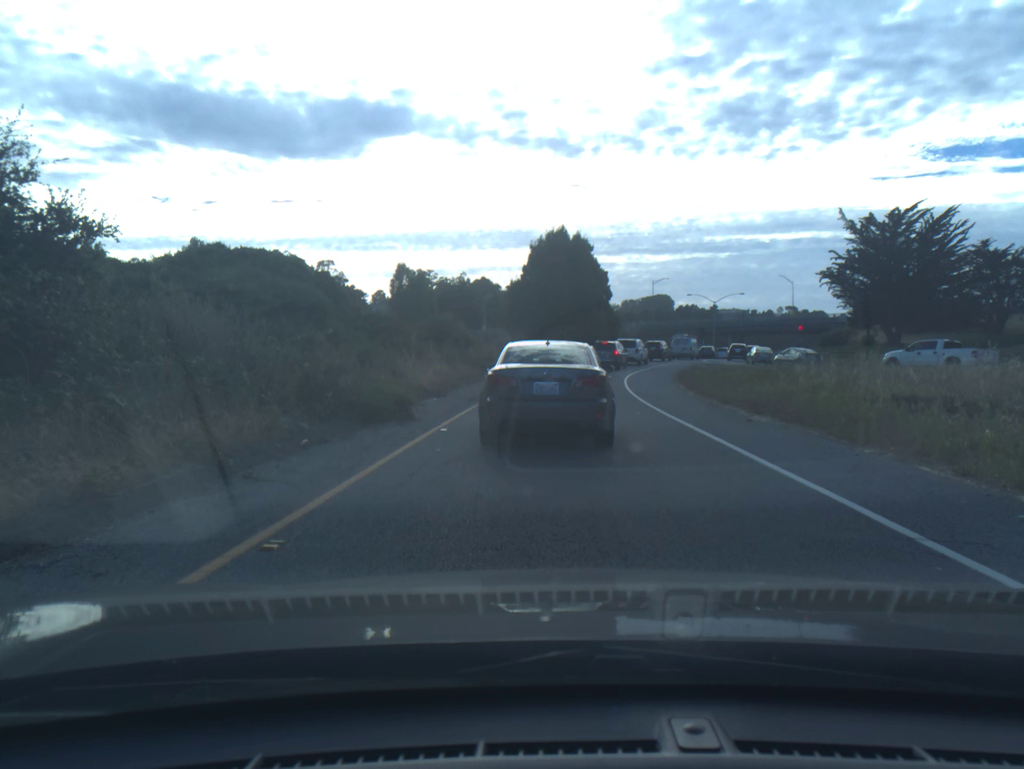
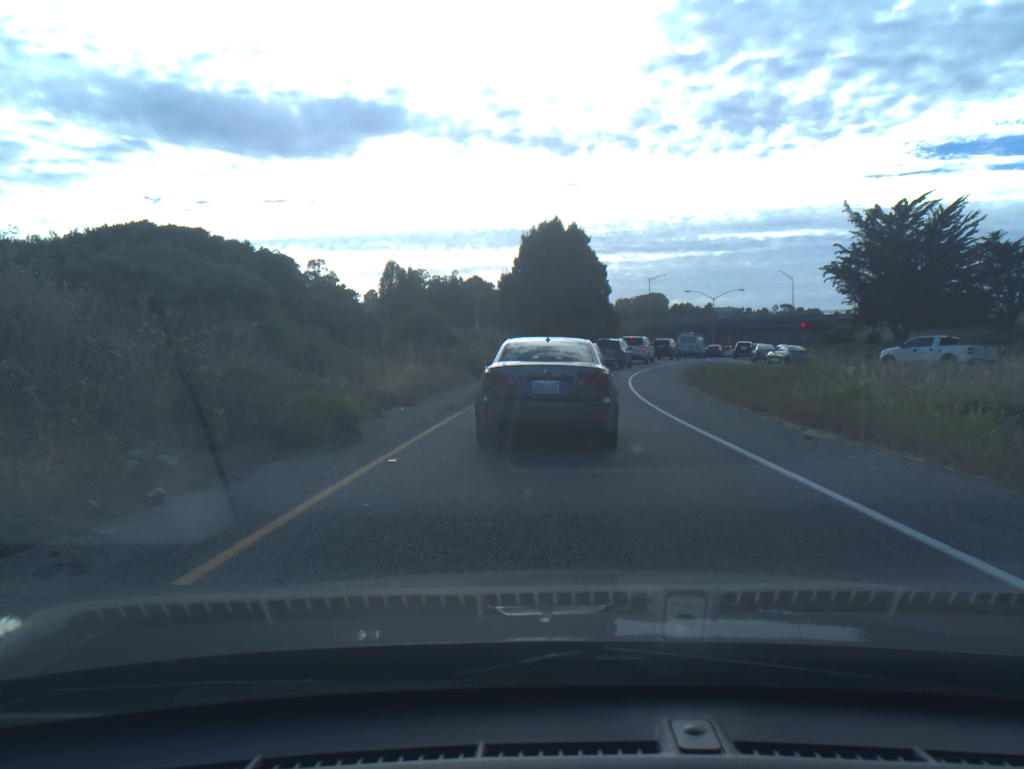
(0.0, +3.7) m; 0°
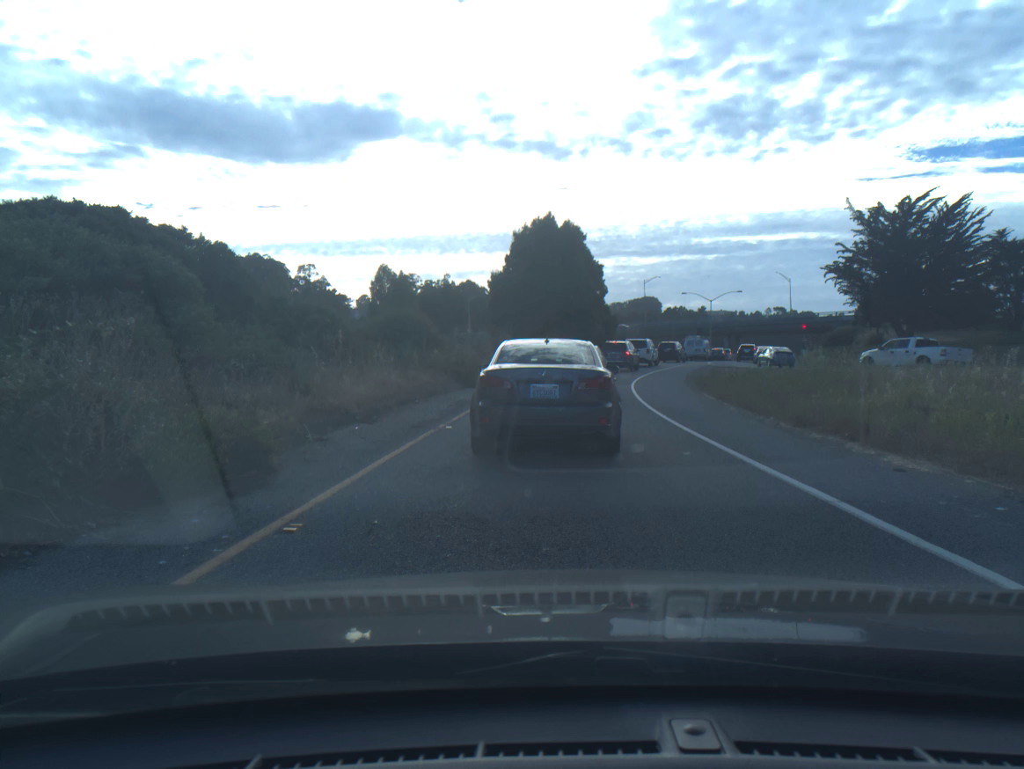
(0.0, +3.3) m; +1°
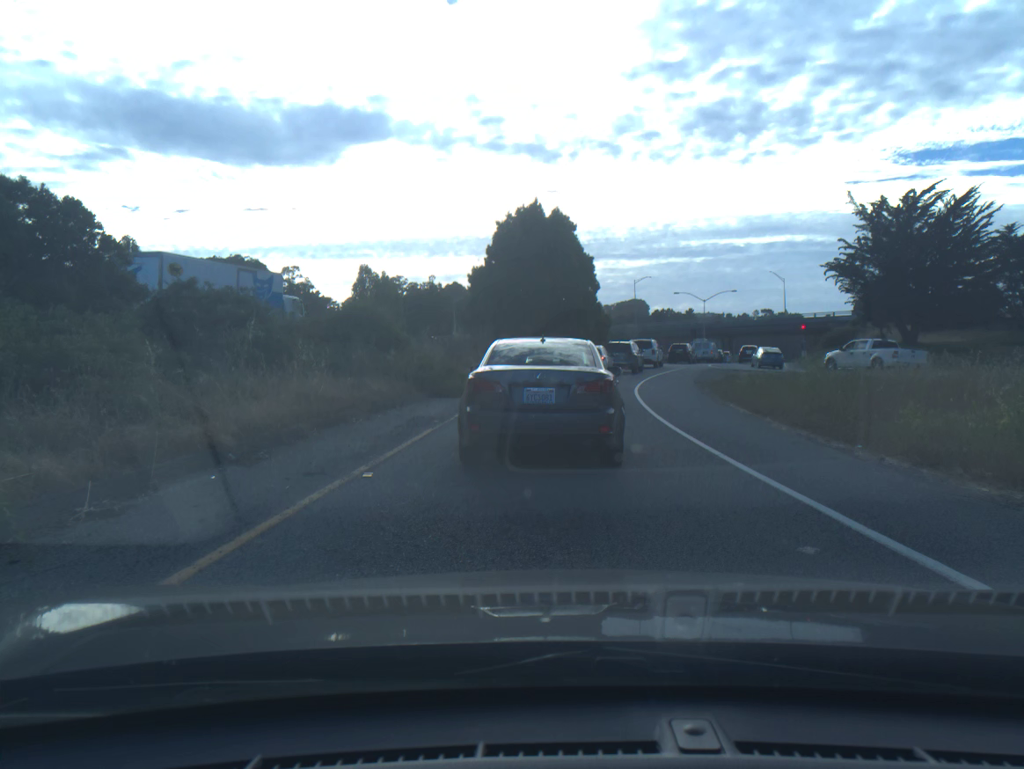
(+0.1, +5.0) m; +1°
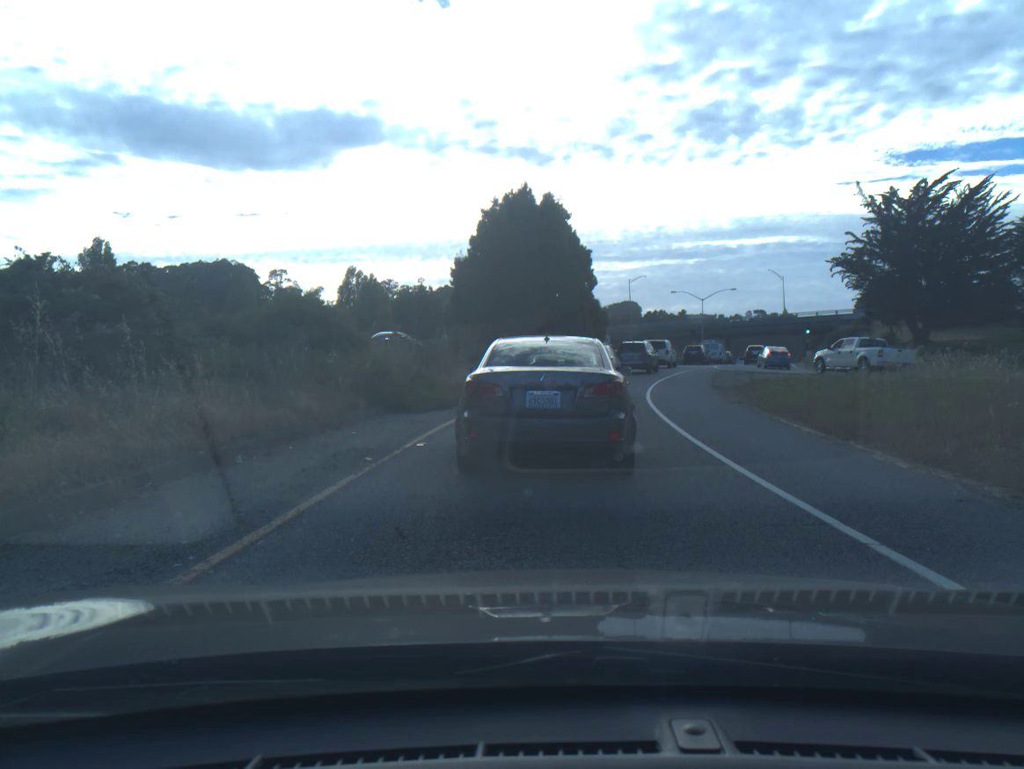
(0.0, +4.7) m; +1°
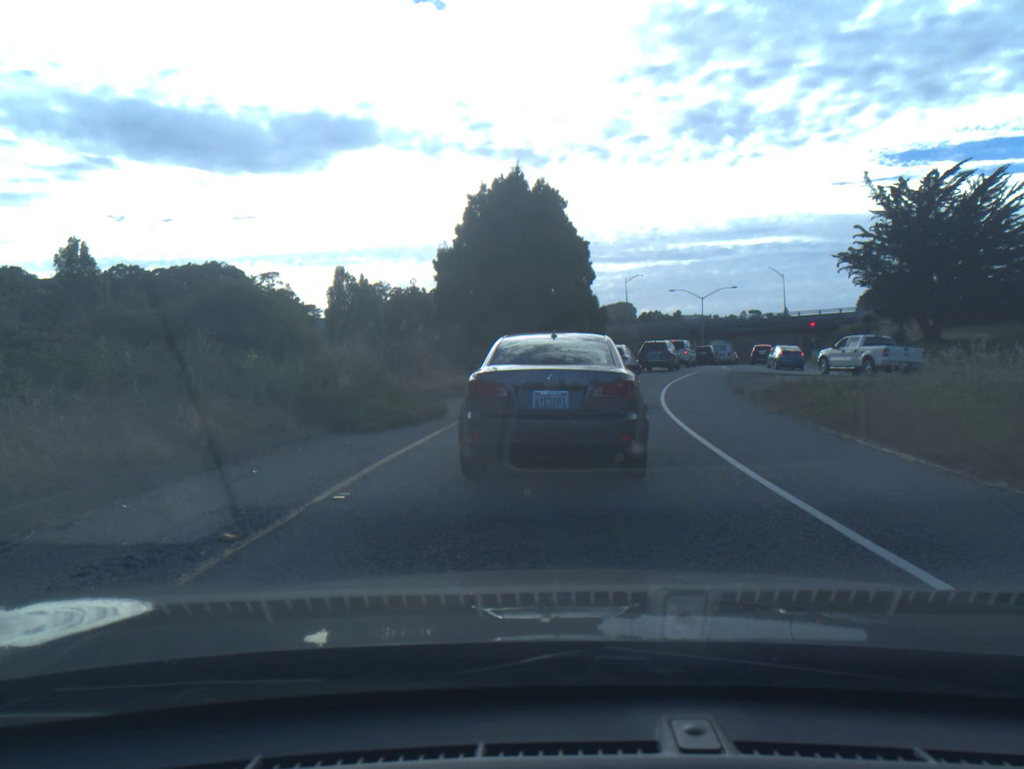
(0.0, +3.8) m; 0°
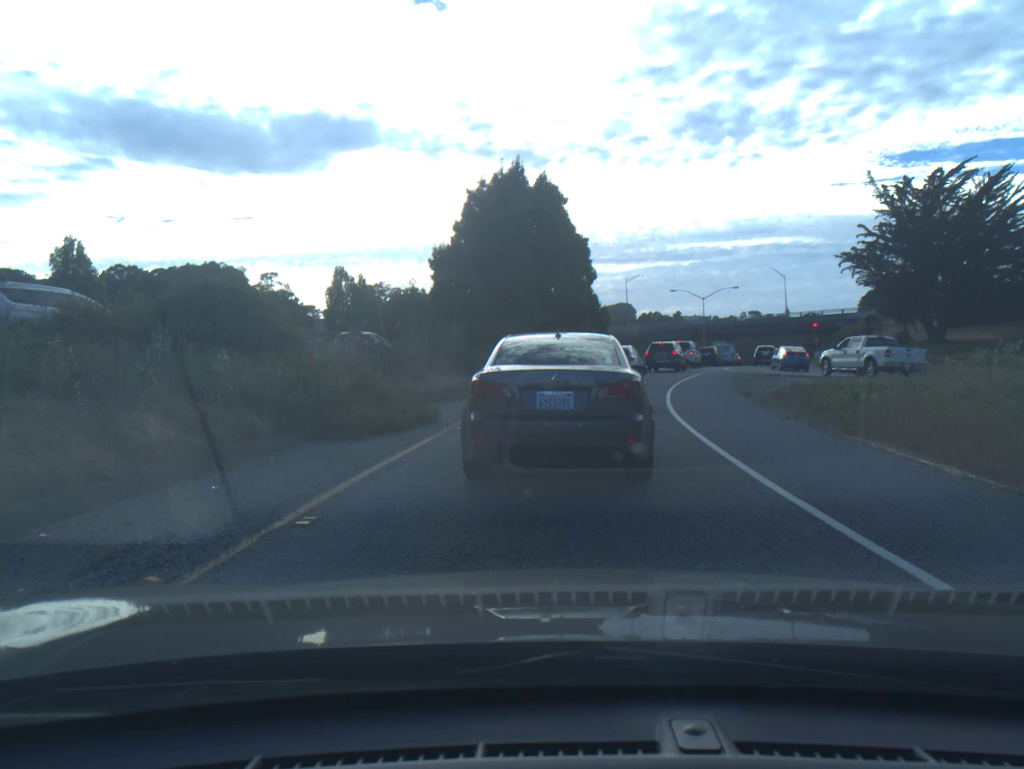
(0.0, +1.0) m; 0°
